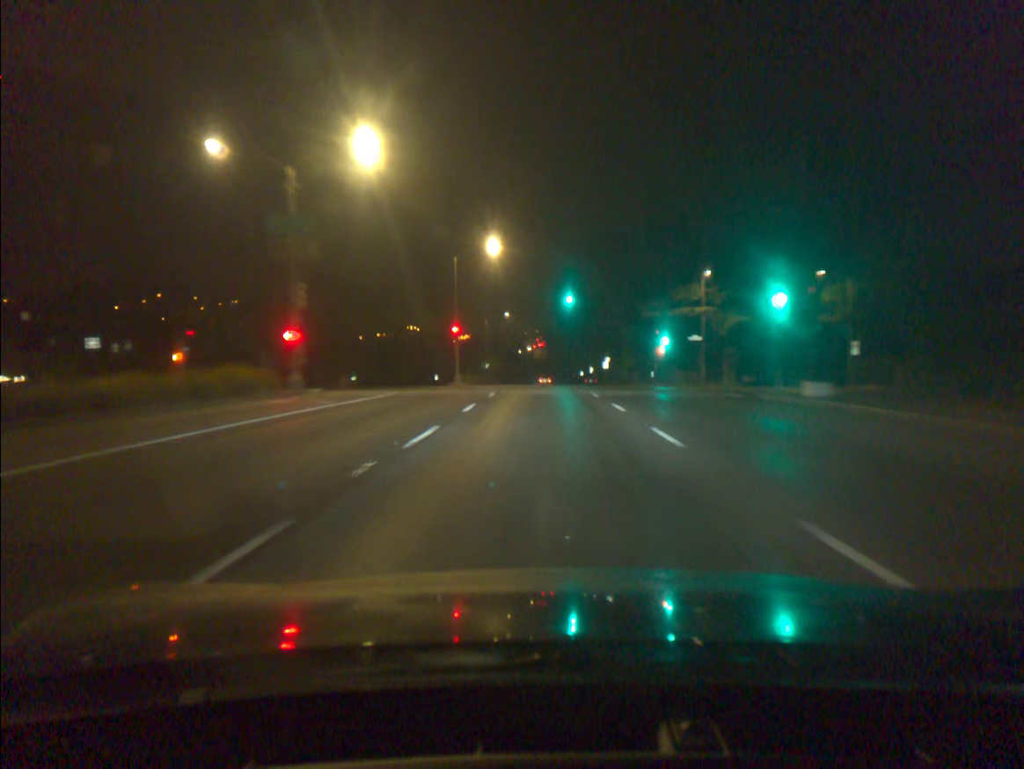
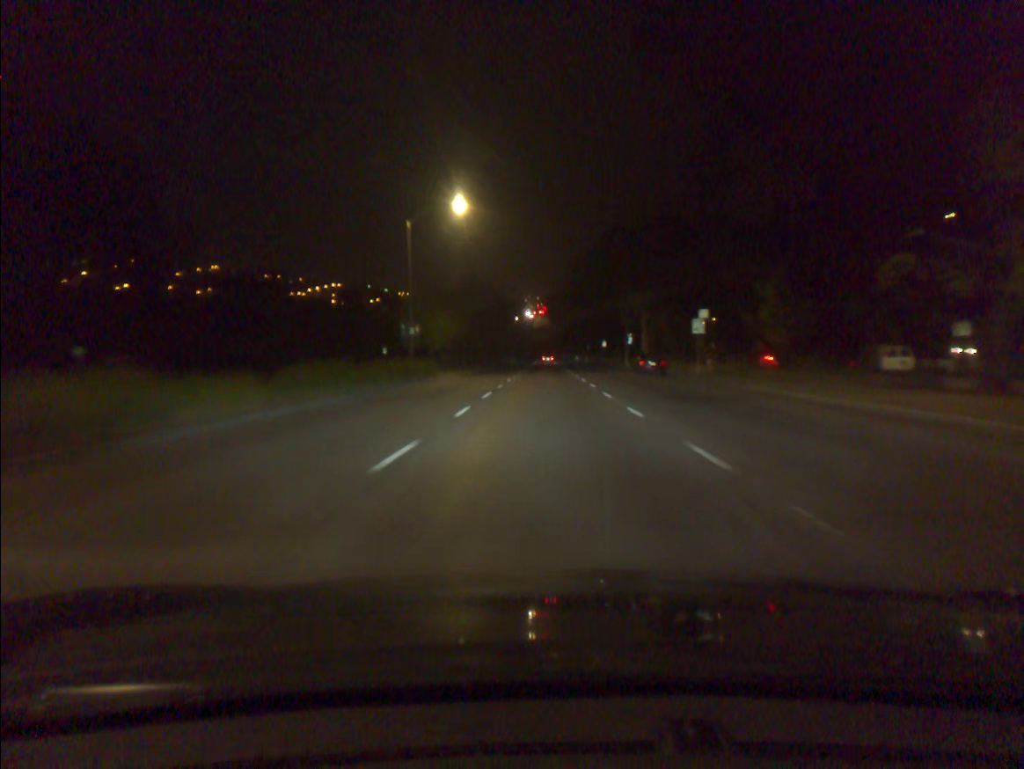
(-0.2, +58.8) m; 0°
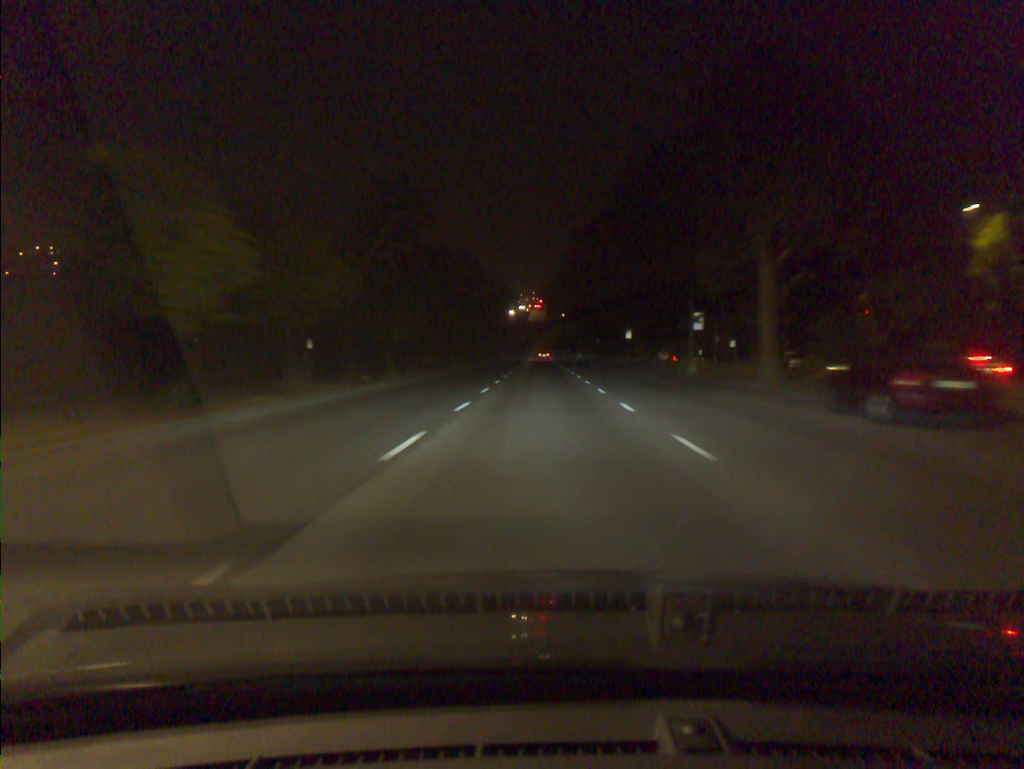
(0.0, +35.8) m; 0°
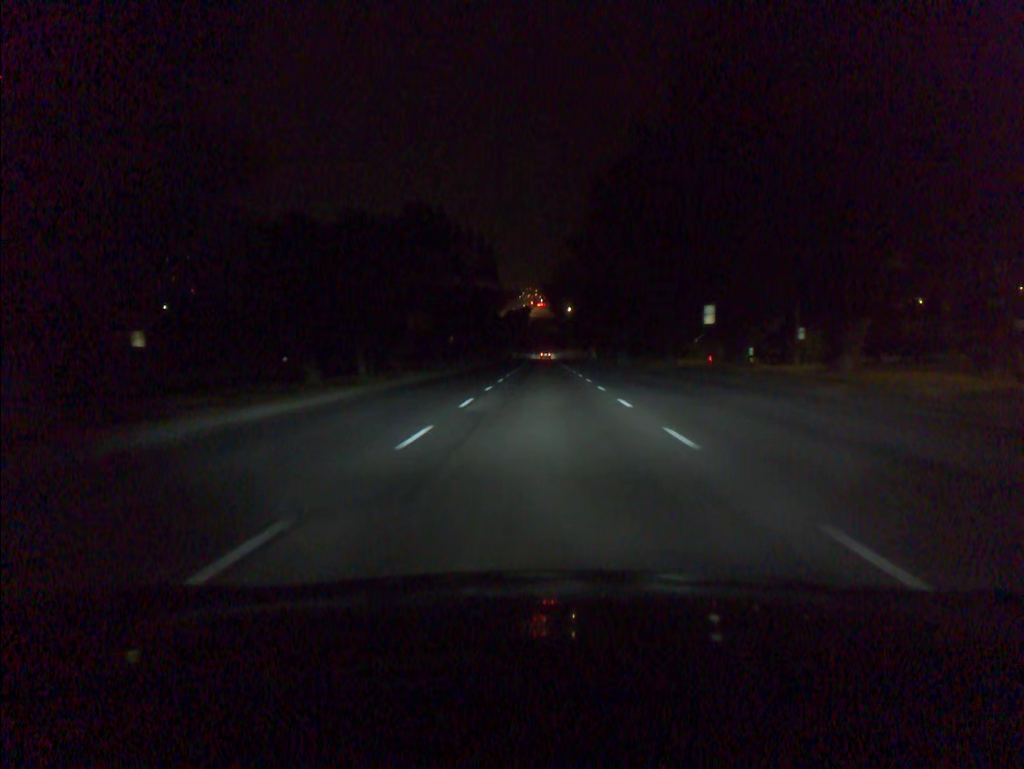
(0.0, +35.8) m; 0°
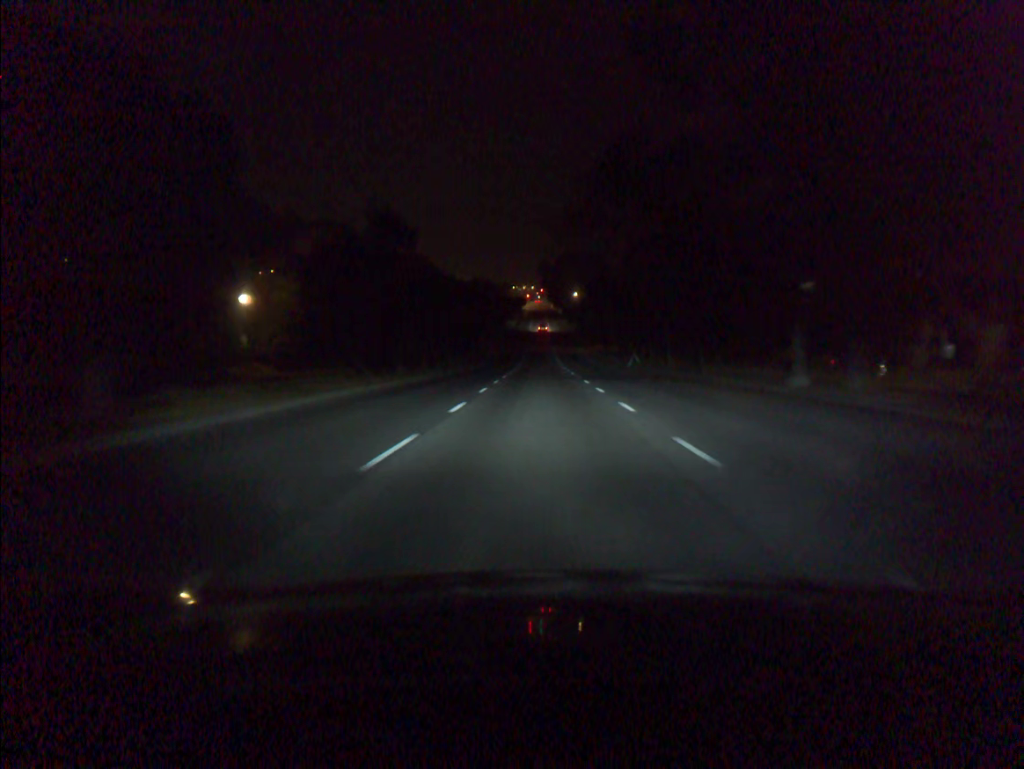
(+0.2, +59.3) m; 0°
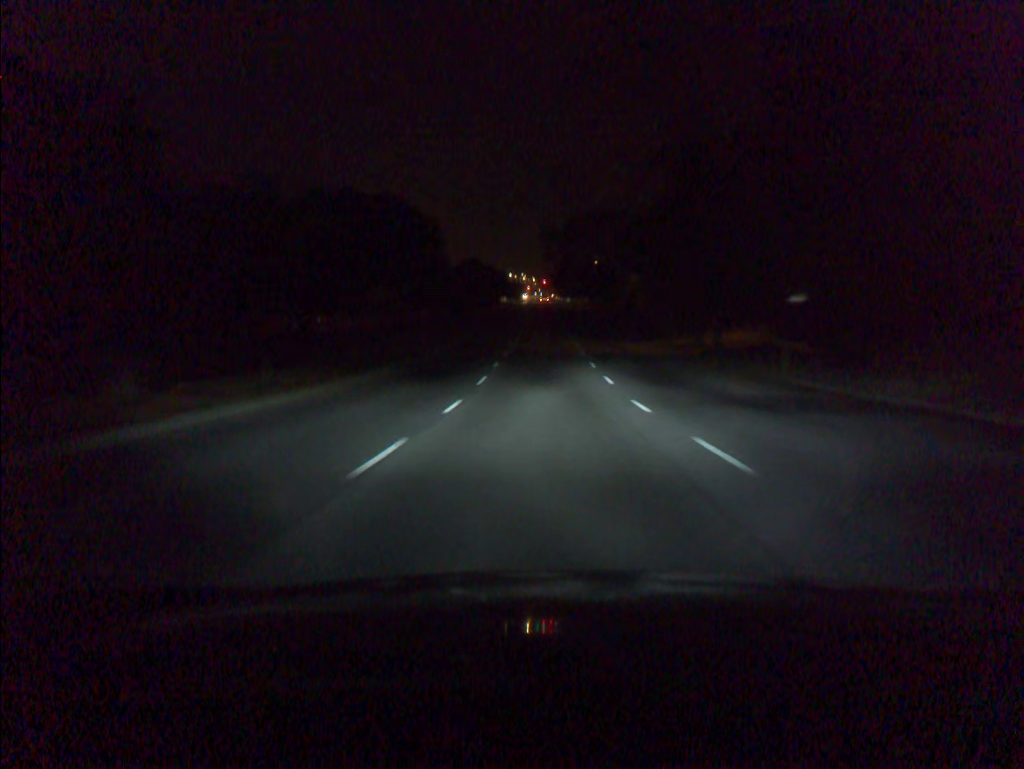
(-0.3, +59.4) m; 0°
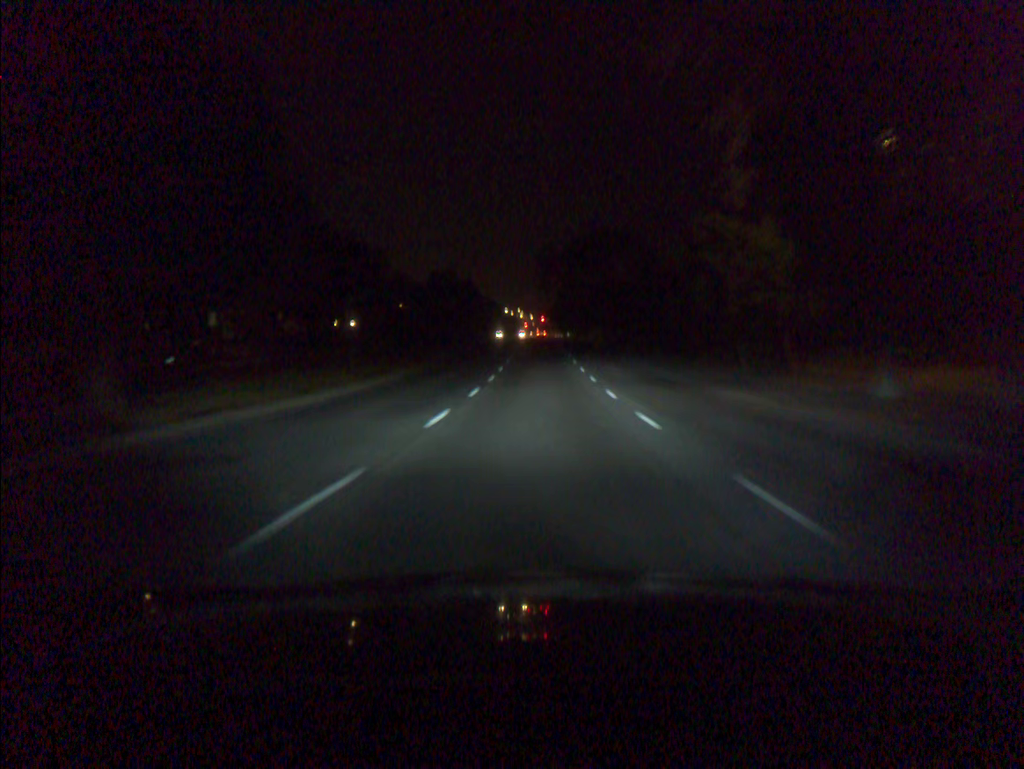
(0.0, +23.6) m; 0°
